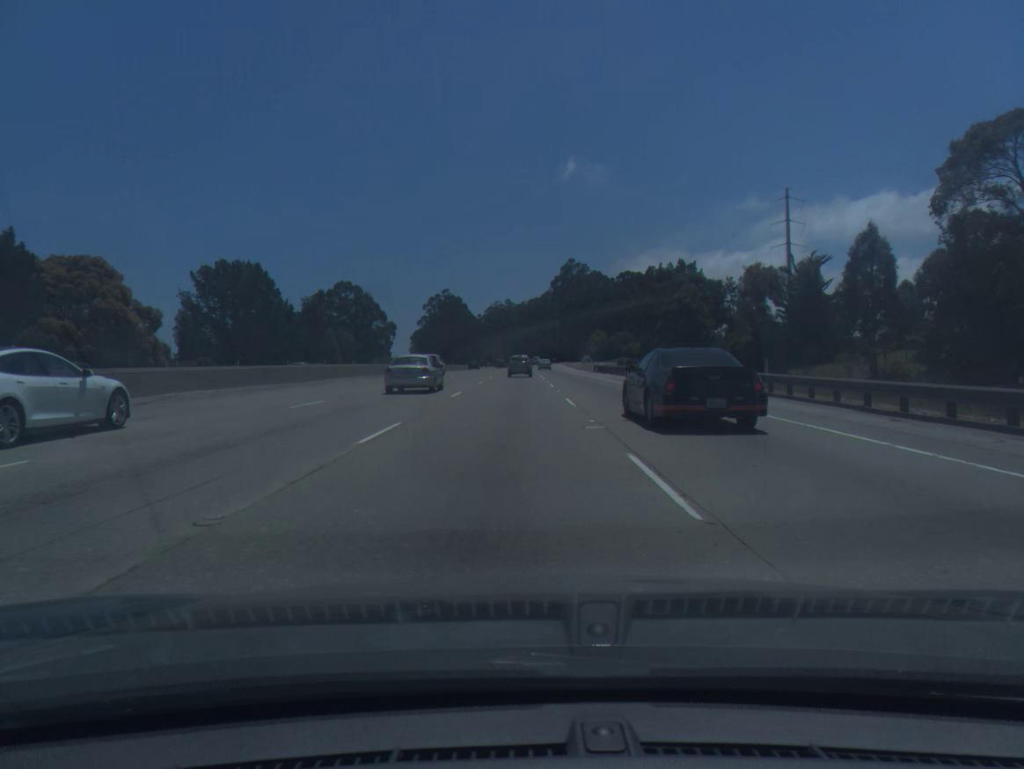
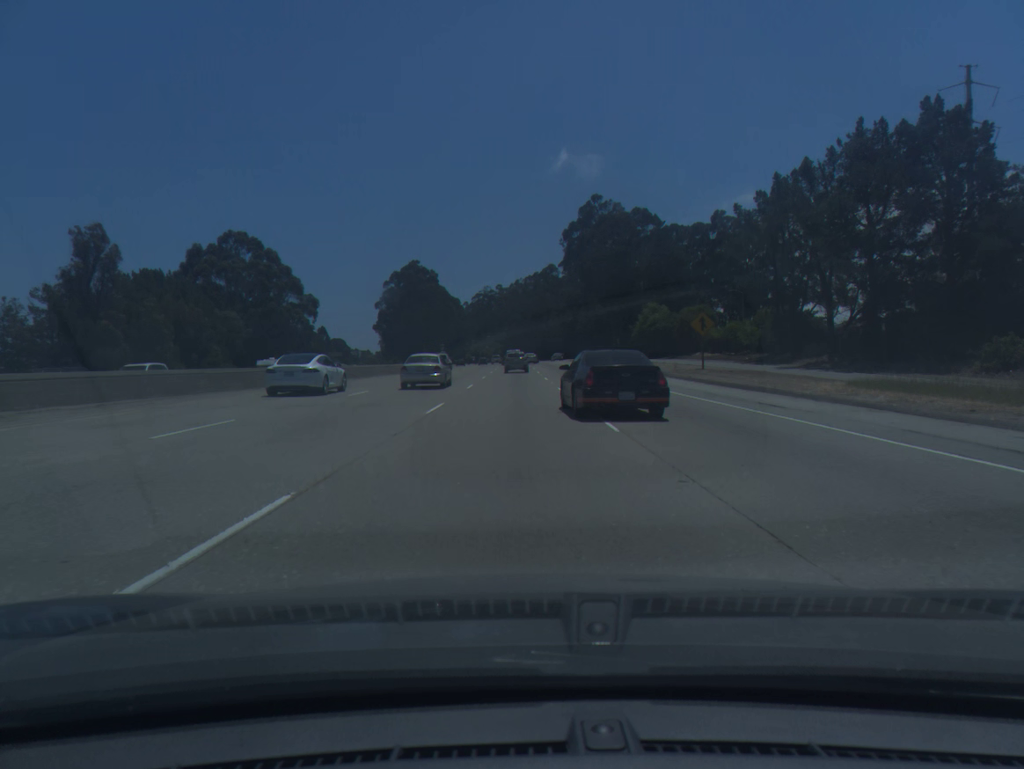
(-0.1, +80.5) m; 0°
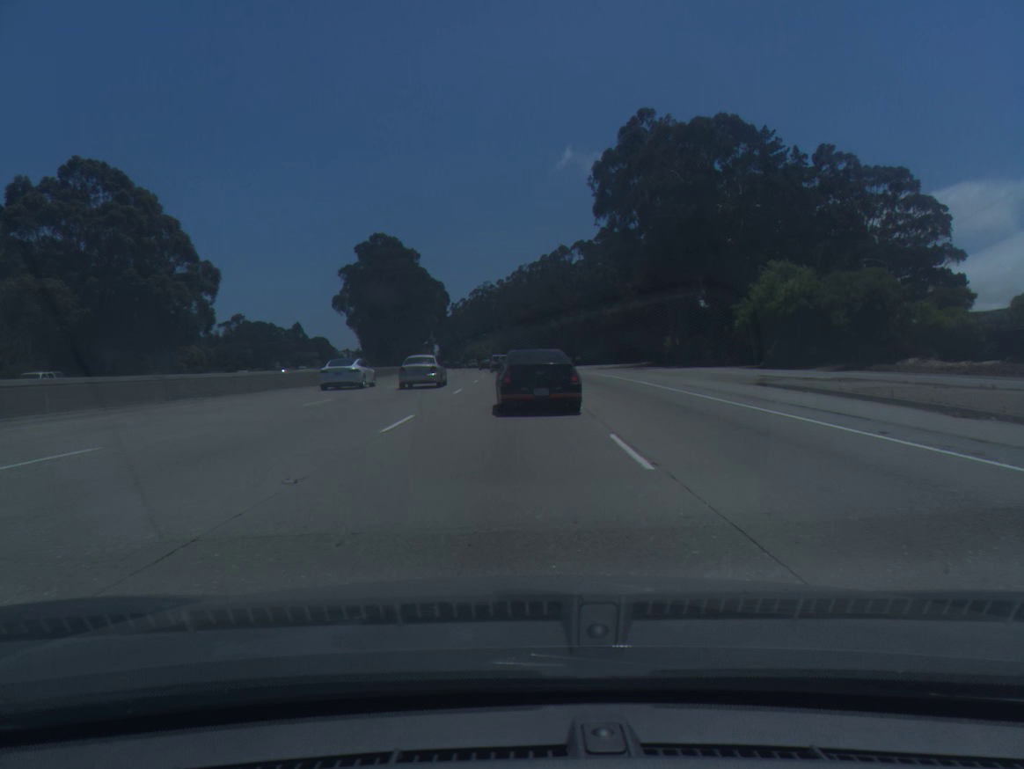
(0.0, +48.4) m; 0°
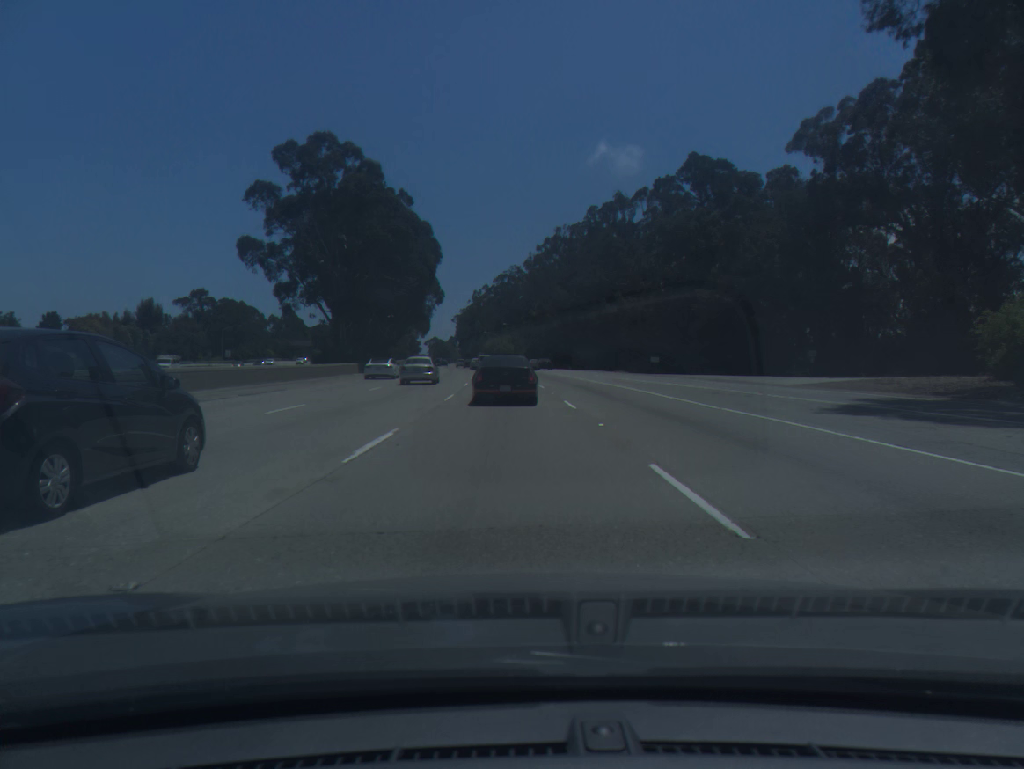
(-0.8, +62.1) m; -2°
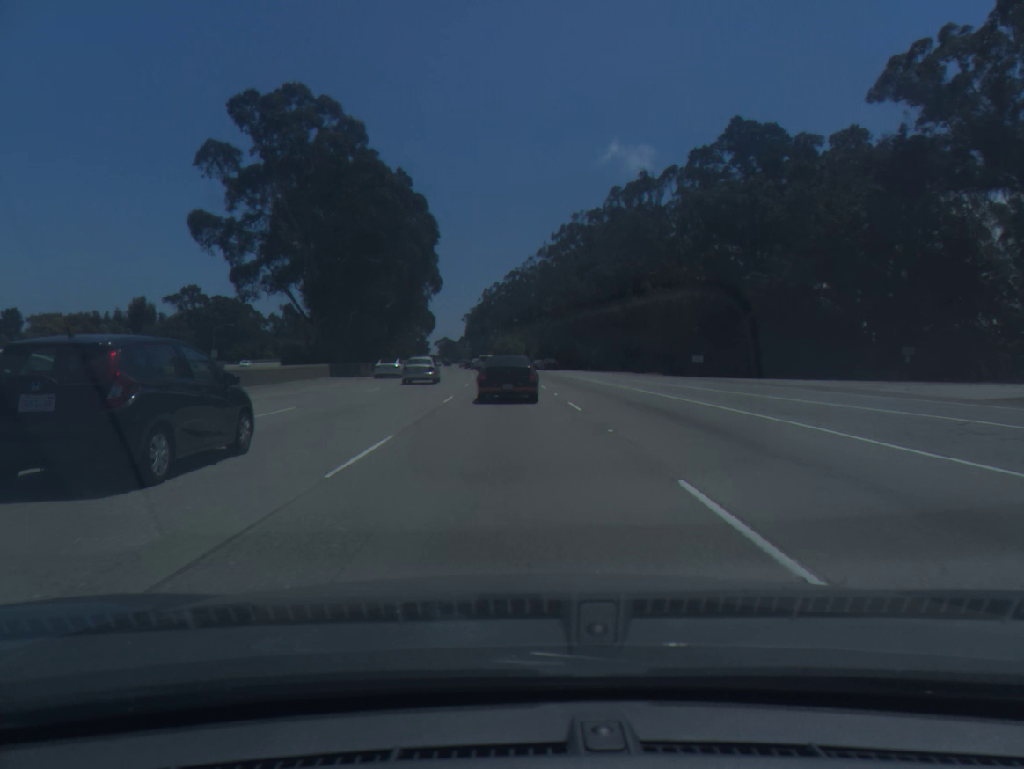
(-0.1, +15.7) m; -1°
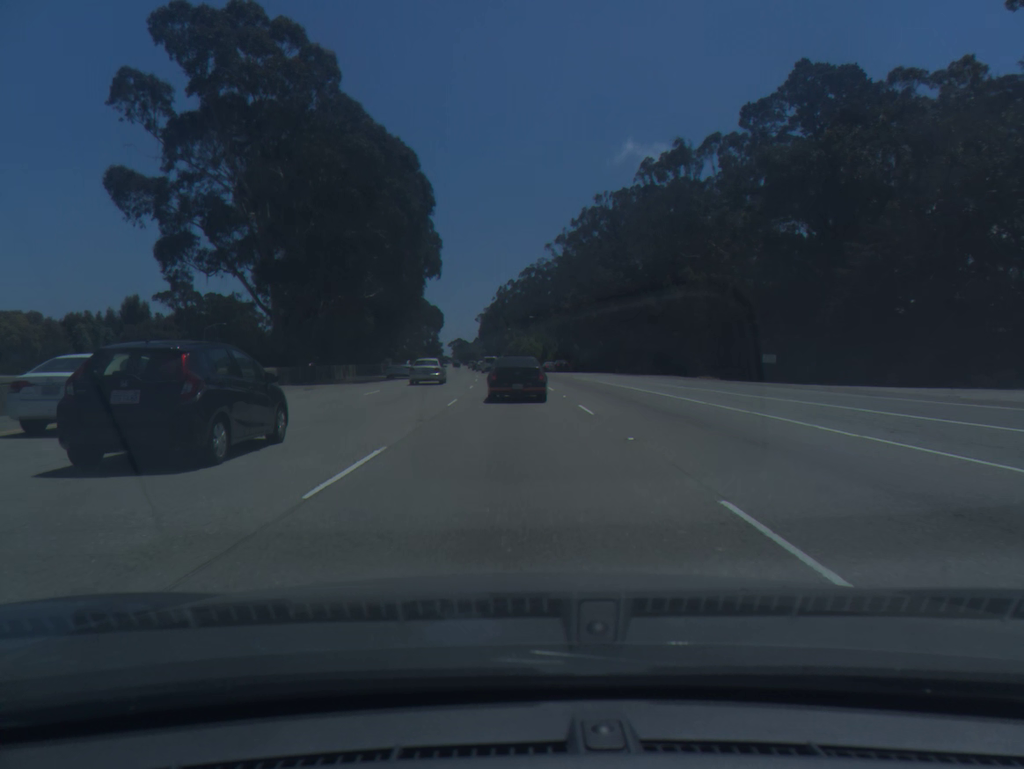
(-0.1, +16.0) m; -1°
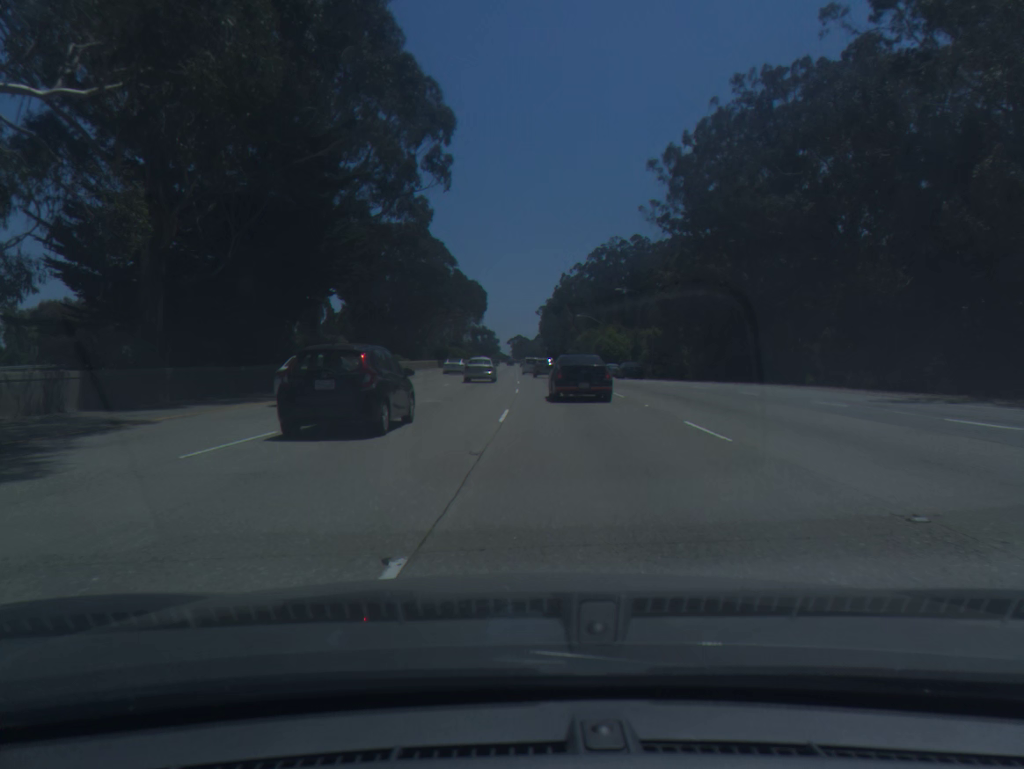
(-1.8, +49.8) m; -4°
